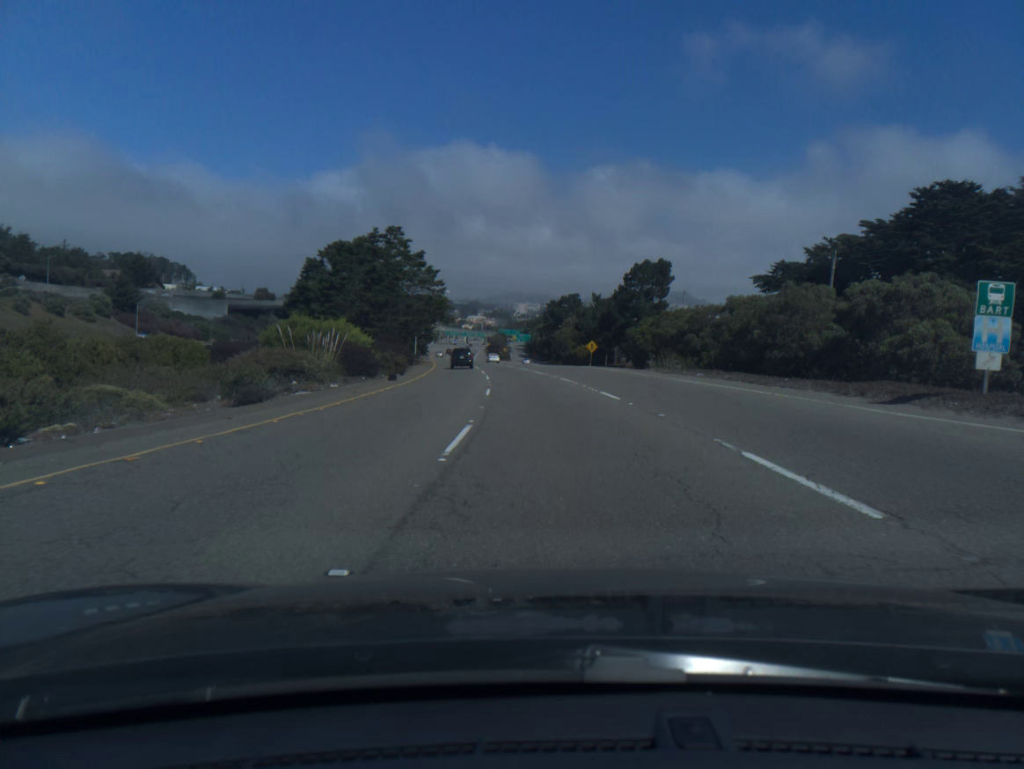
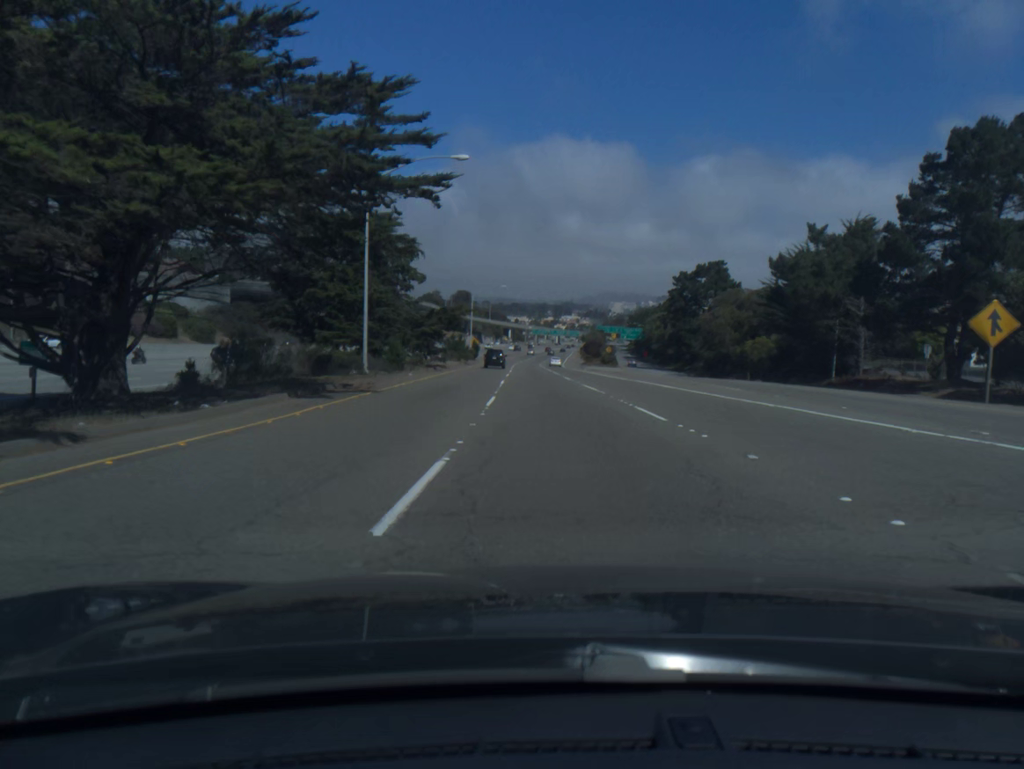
(-5.6, +77.4) m; -7°
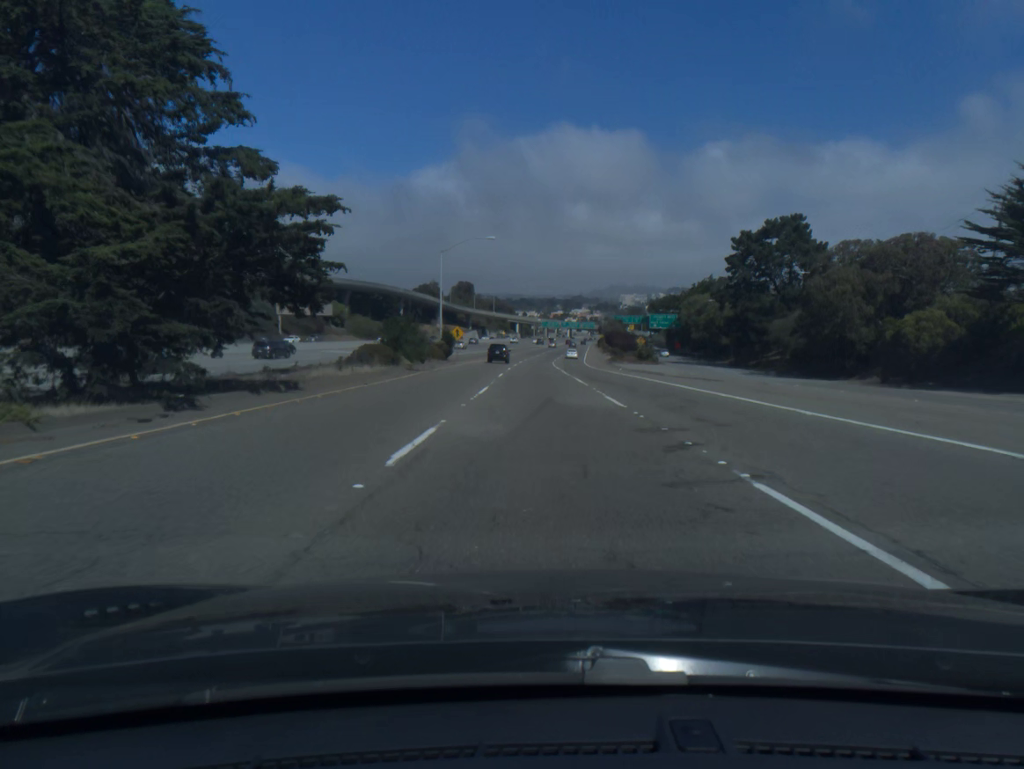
(-0.3, +40.3) m; -1°
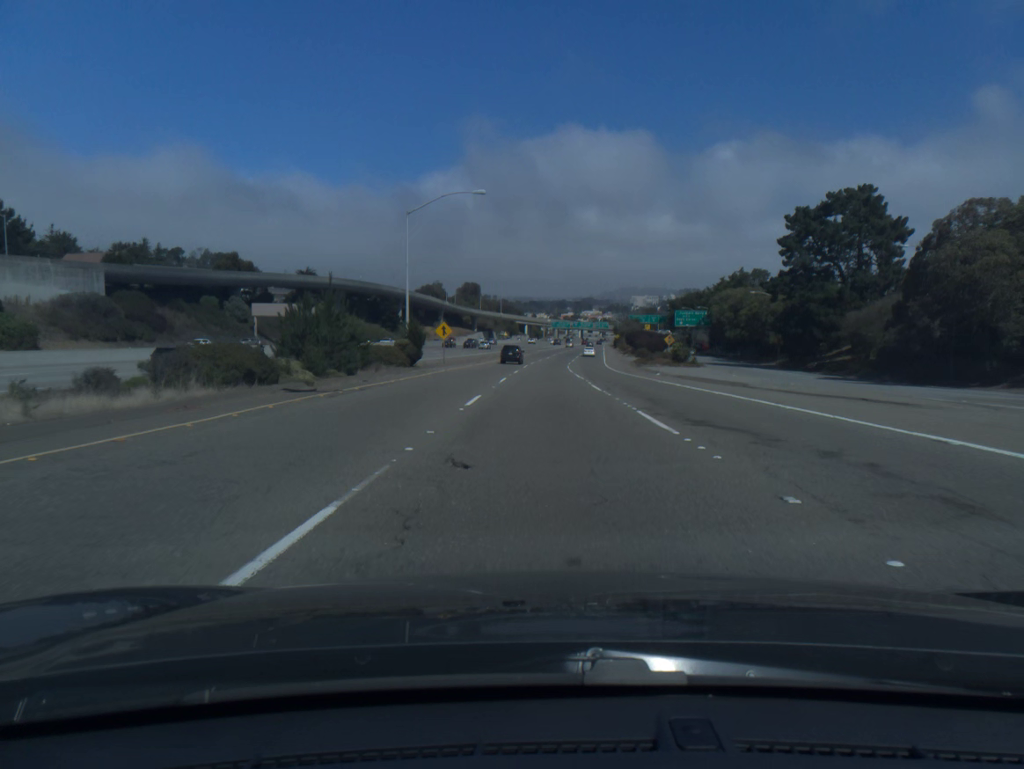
(-0.1, +20.2) m; -1°
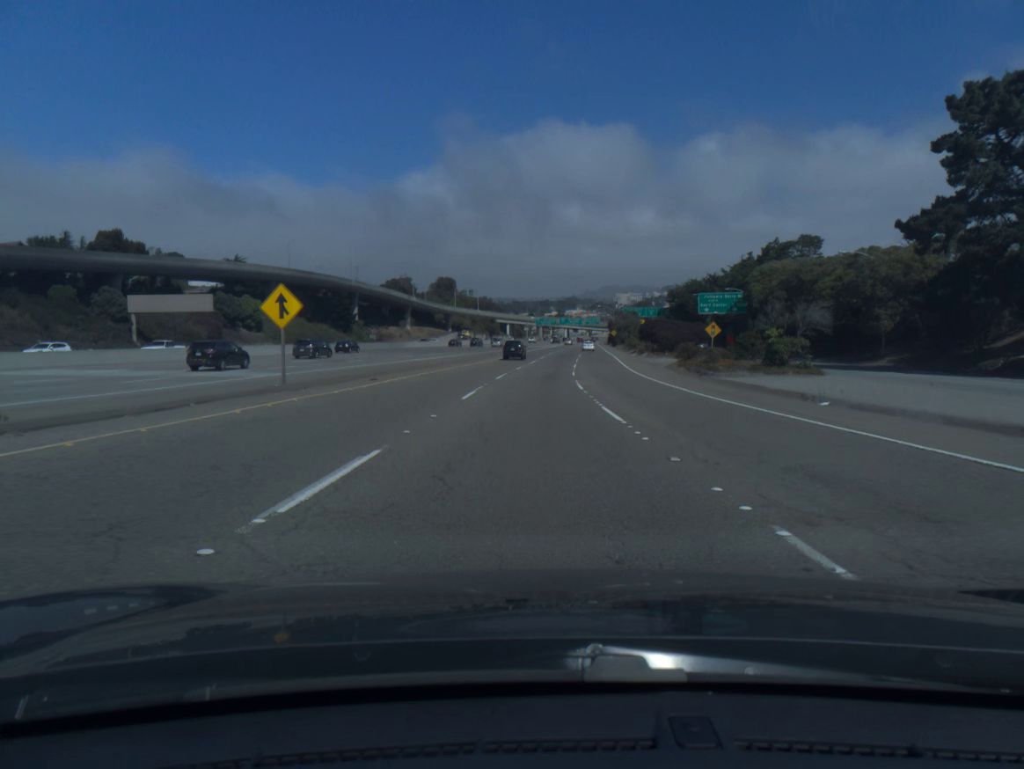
(+0.4, +40.5) m; +1°
